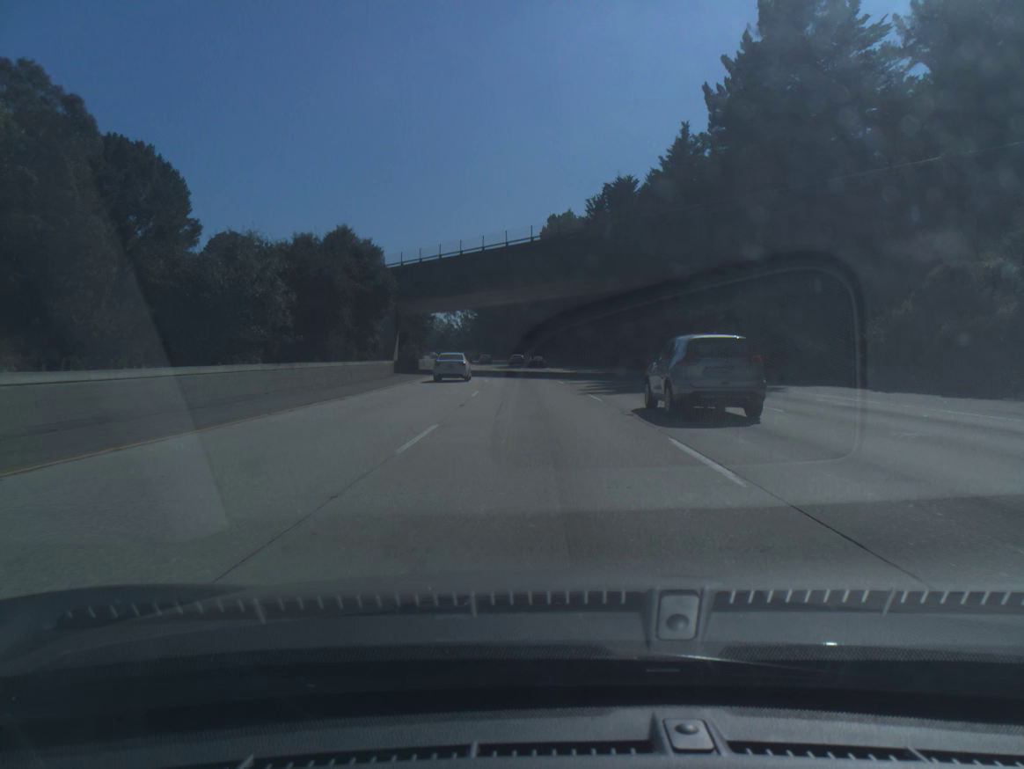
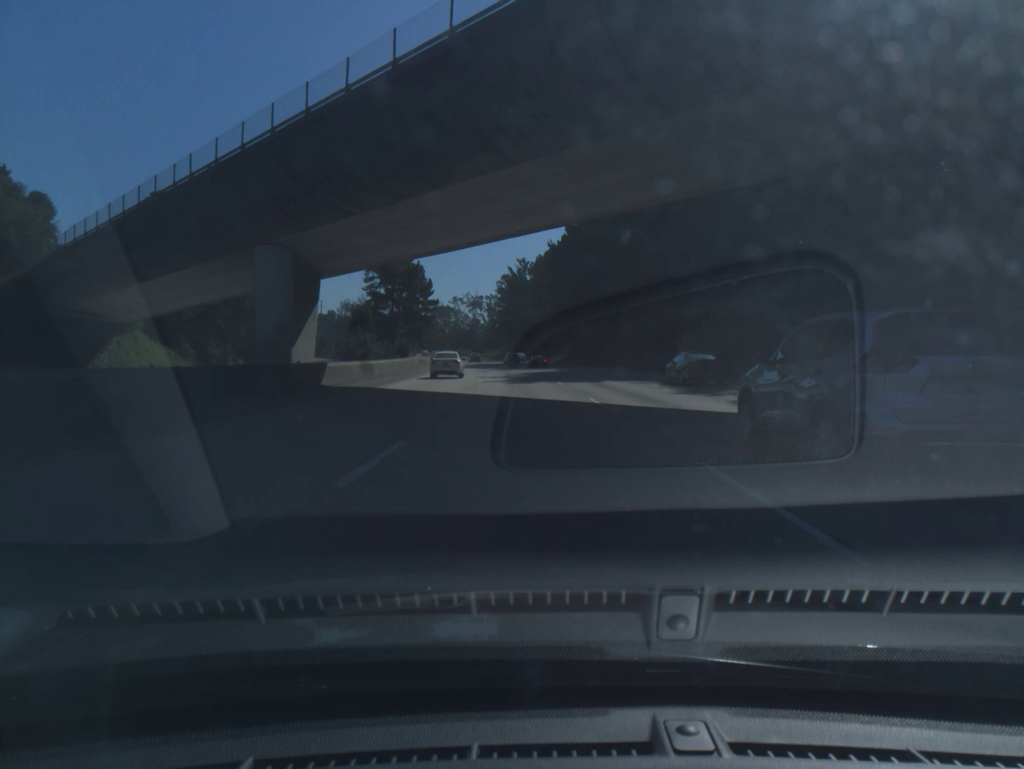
(-1.0, +46.1) m; -2°
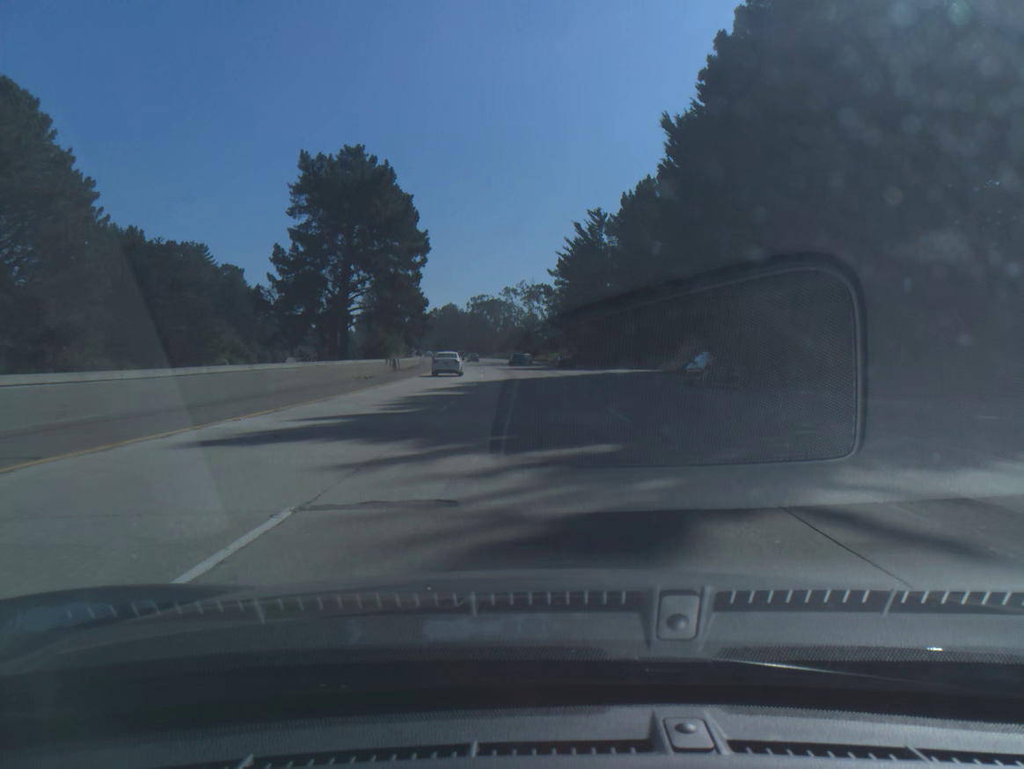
(-2.4, +63.5) m; -4°
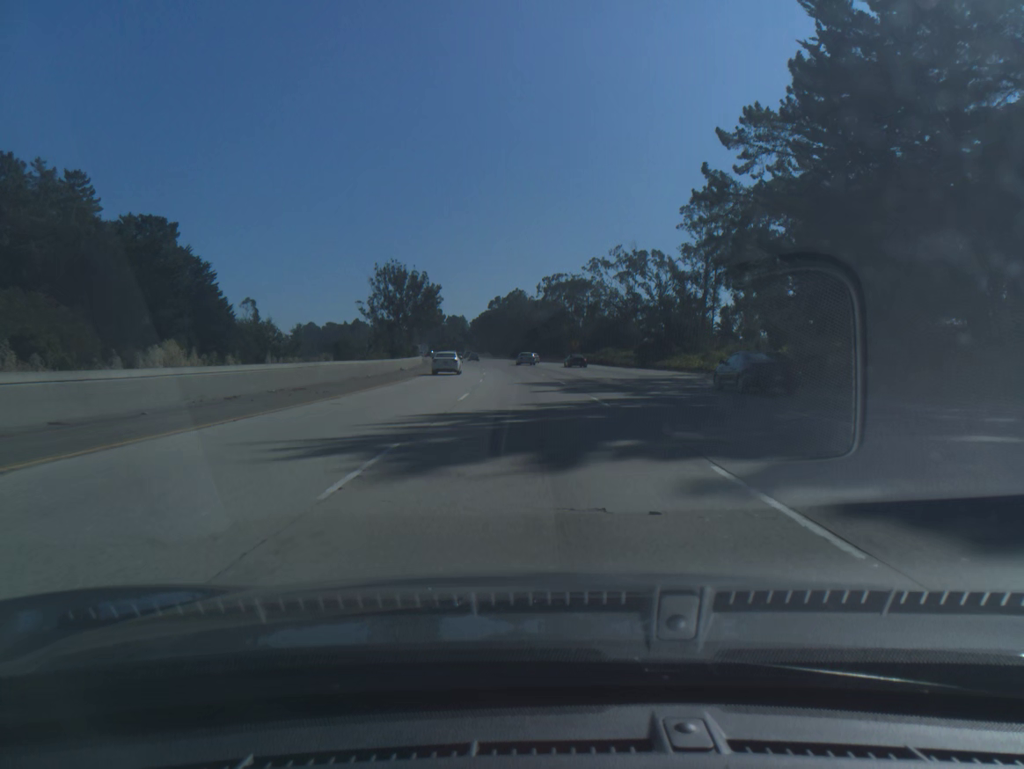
(-4.3, +82.9) m; -6°
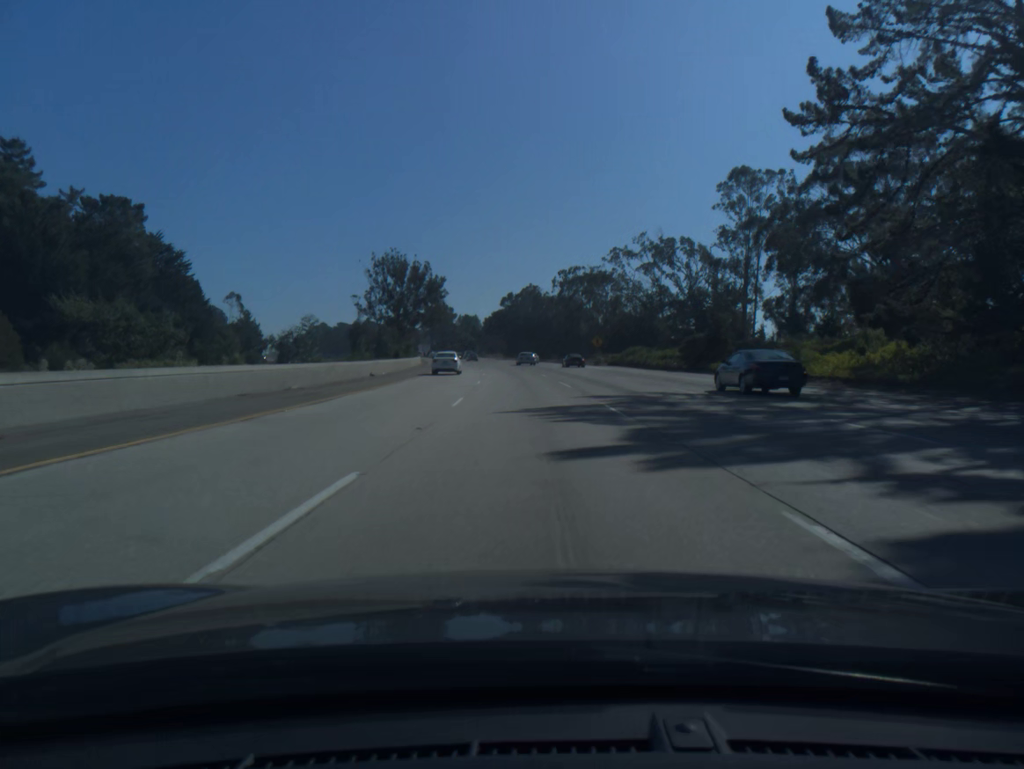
(-0.2, +17.1) m; -1°
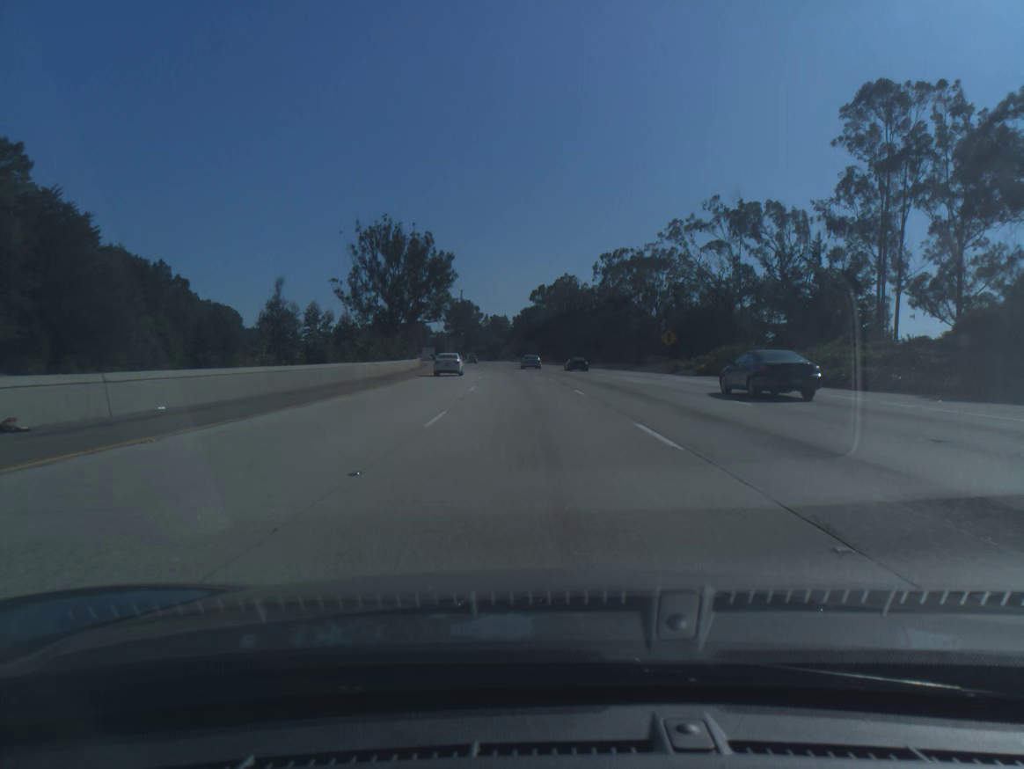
(-0.7, +34.6) m; -2°
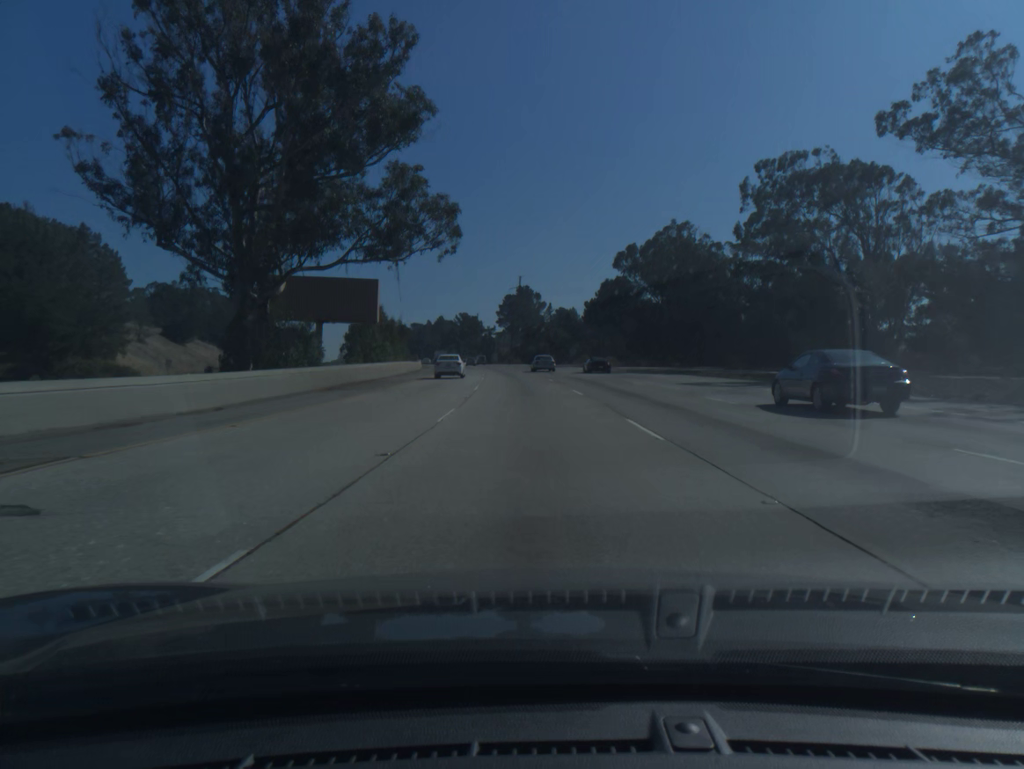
(-3.1, +71.0) m; -5°
